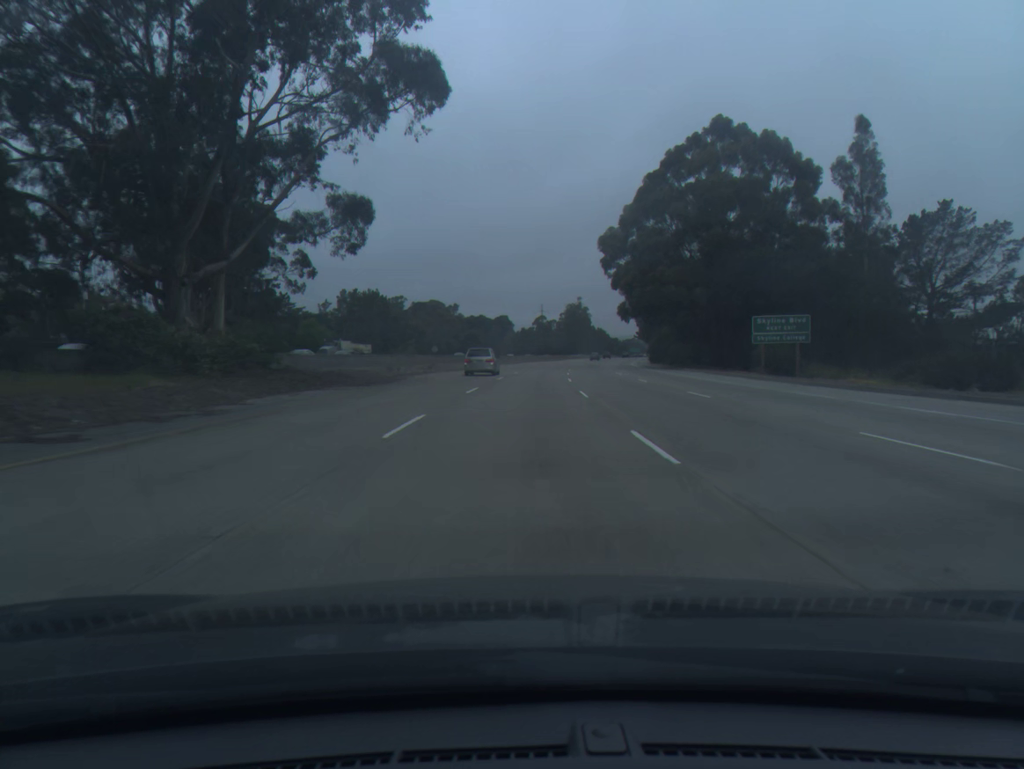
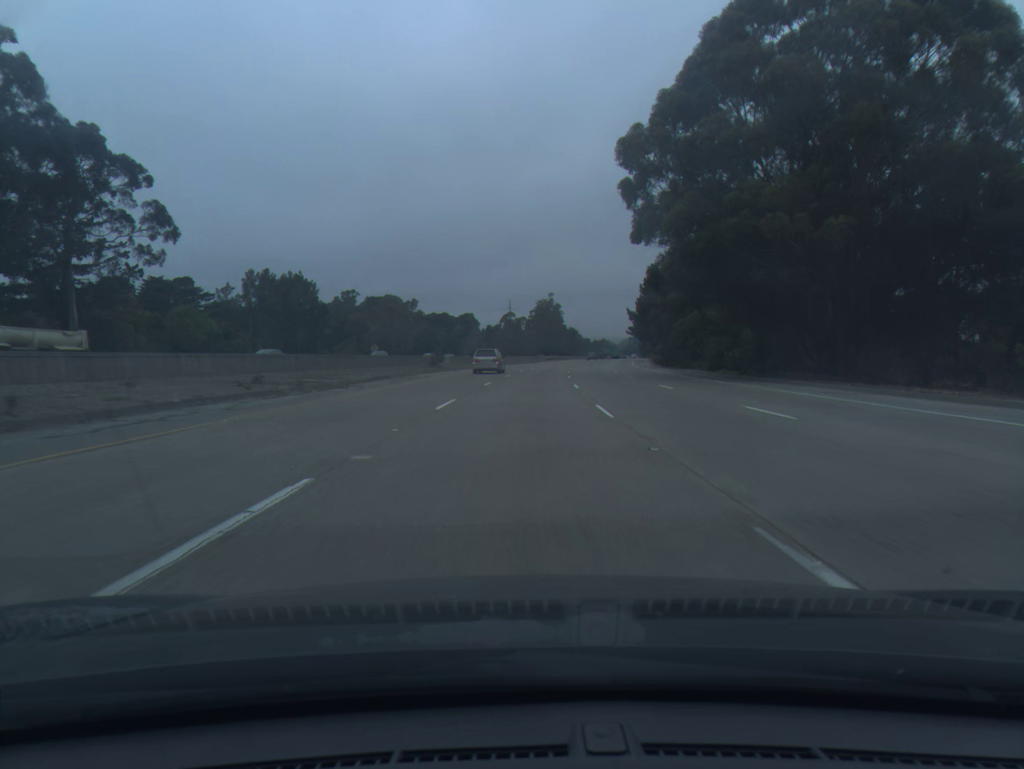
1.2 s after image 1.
(+0.7, +37.3) m; +2°
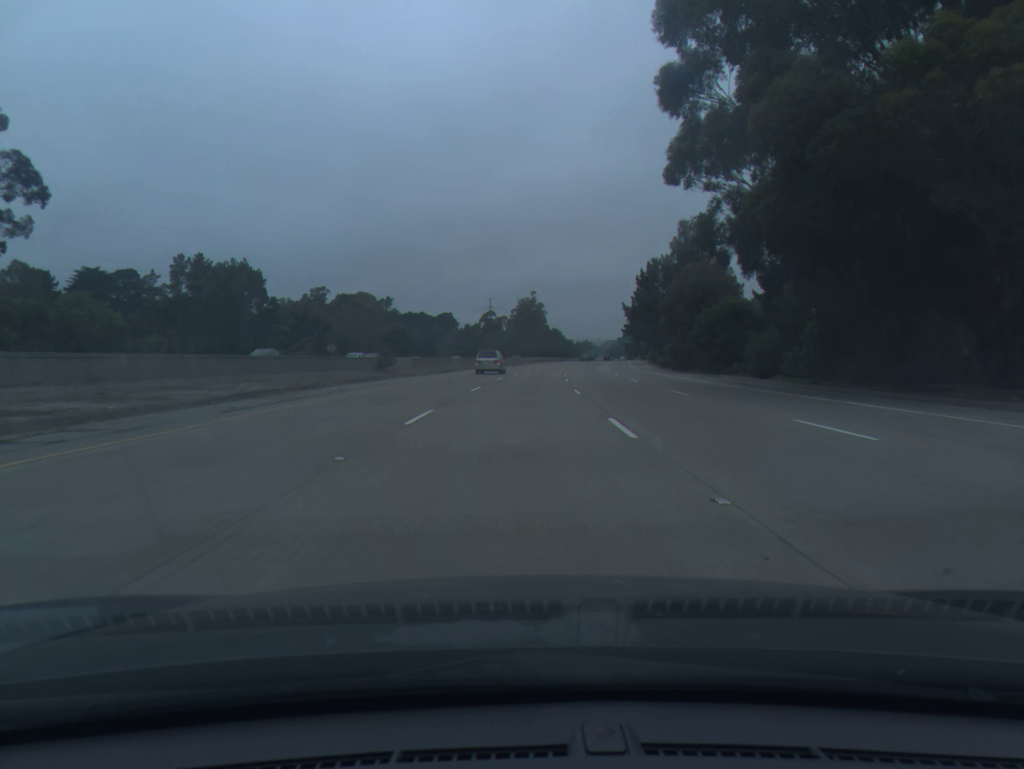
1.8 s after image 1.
(+0.2, +18.7) m; +1°
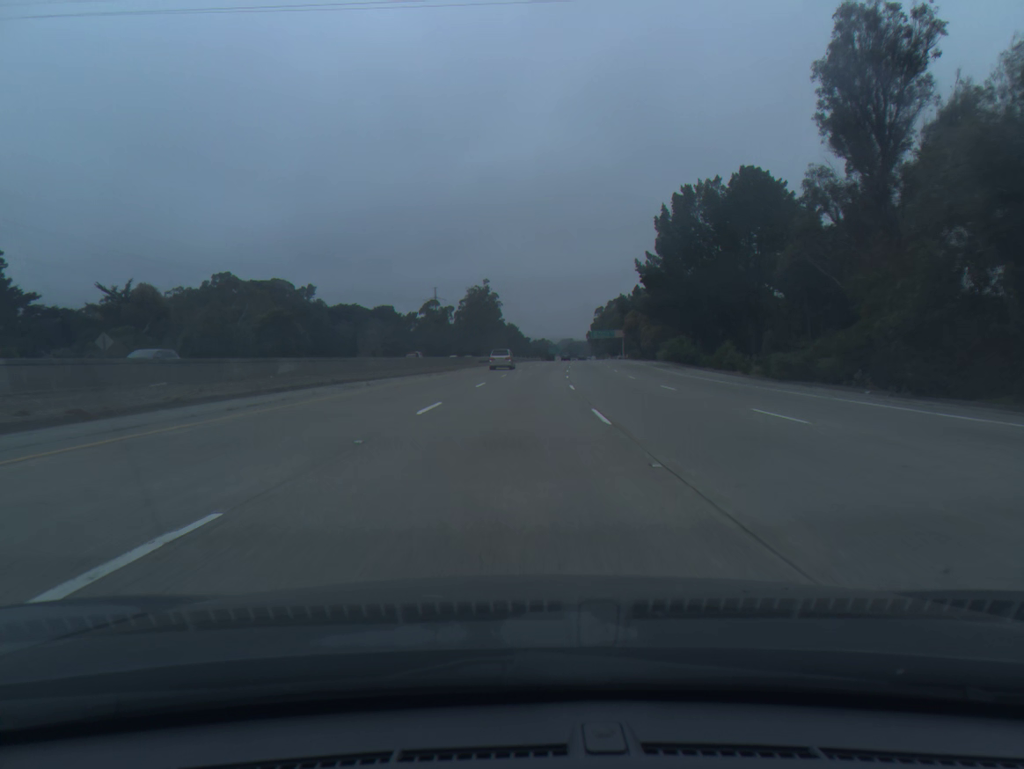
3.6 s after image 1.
(+1.7, +56.0) m; +3°
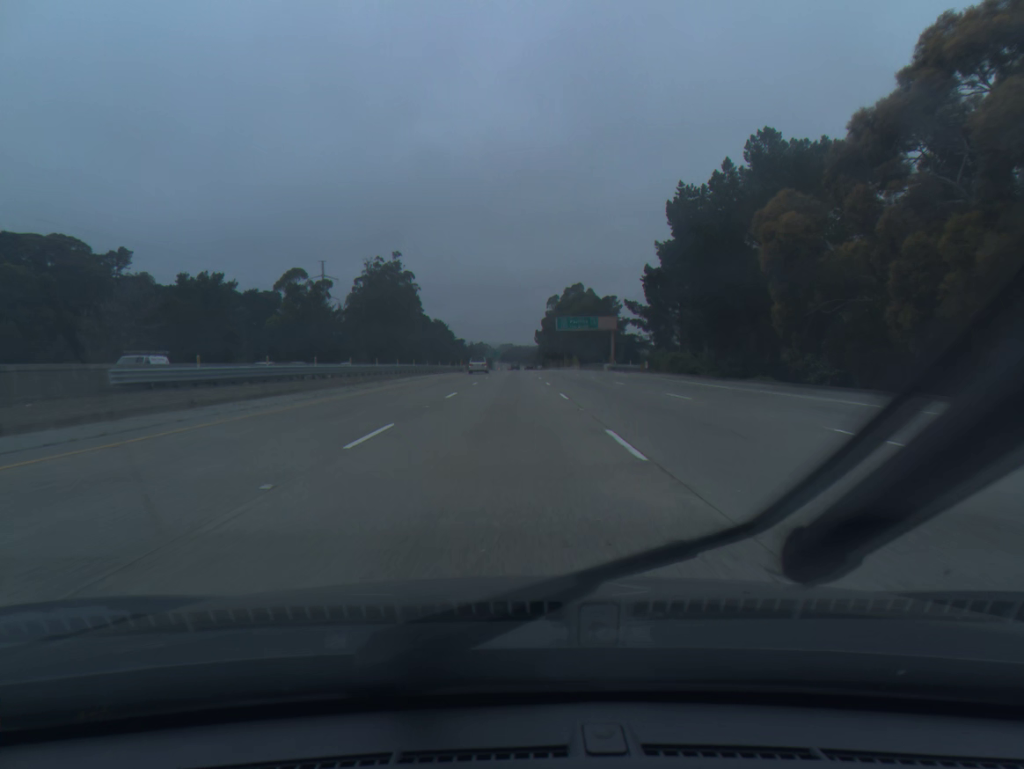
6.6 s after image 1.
(+4.5, +93.2) m; +4°
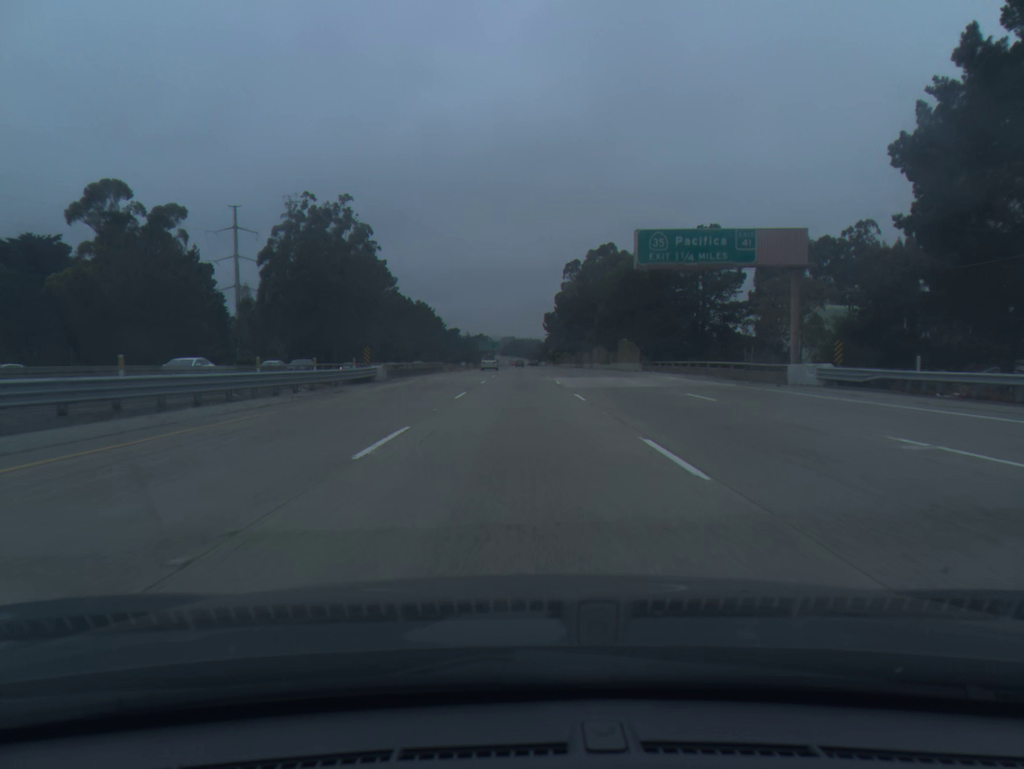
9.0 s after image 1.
(-0.5, +74.6) m; 0°
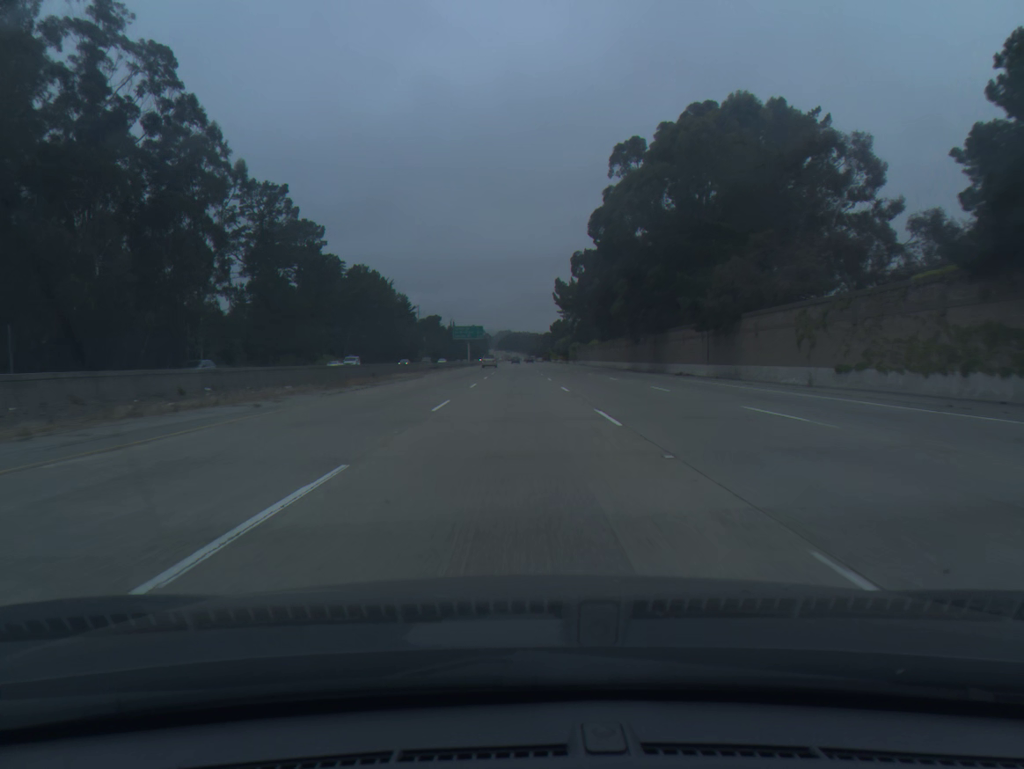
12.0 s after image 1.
(+0.1, +93.7) m; 0°
